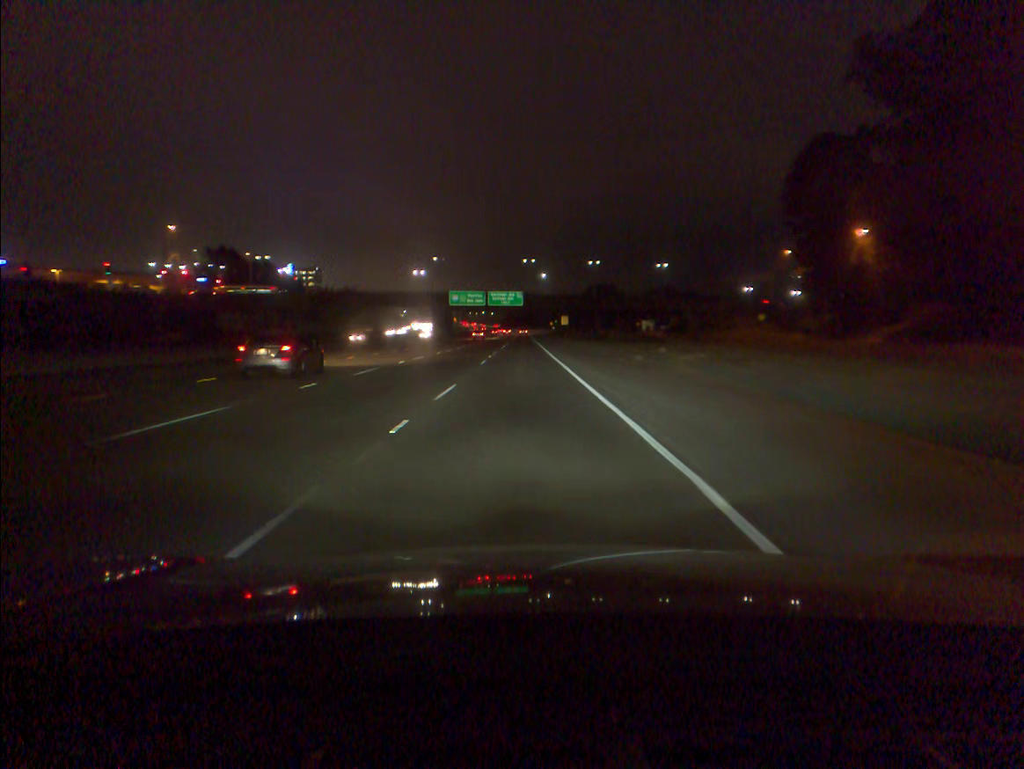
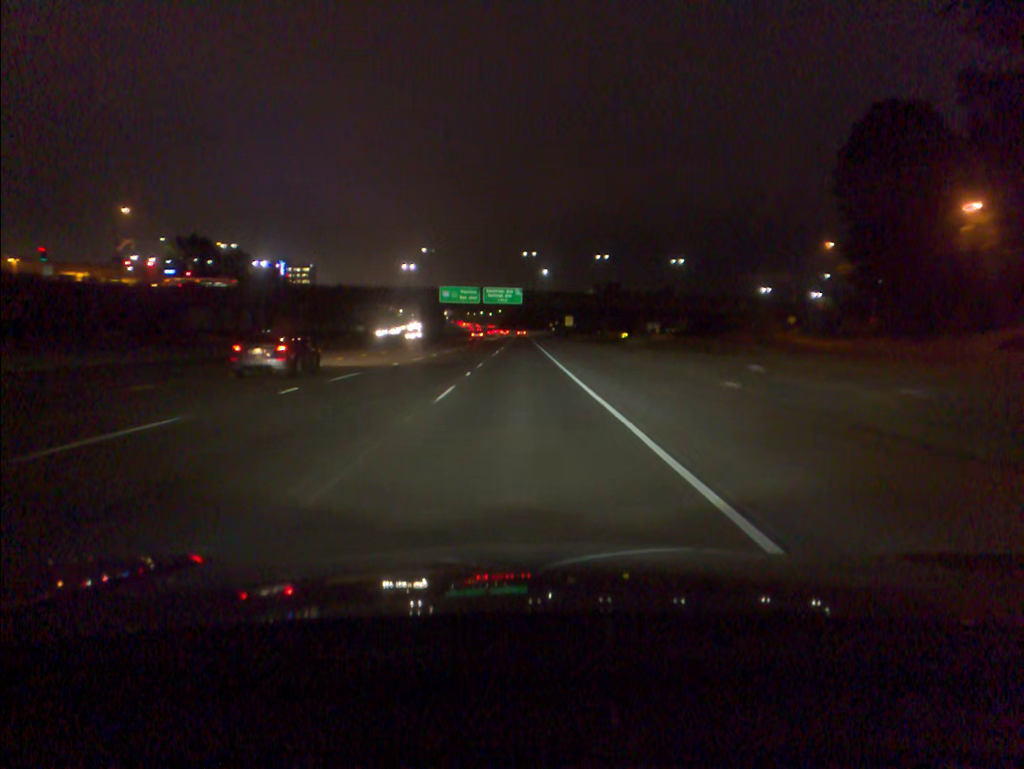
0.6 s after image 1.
(0.0, +16.9) m; 0°
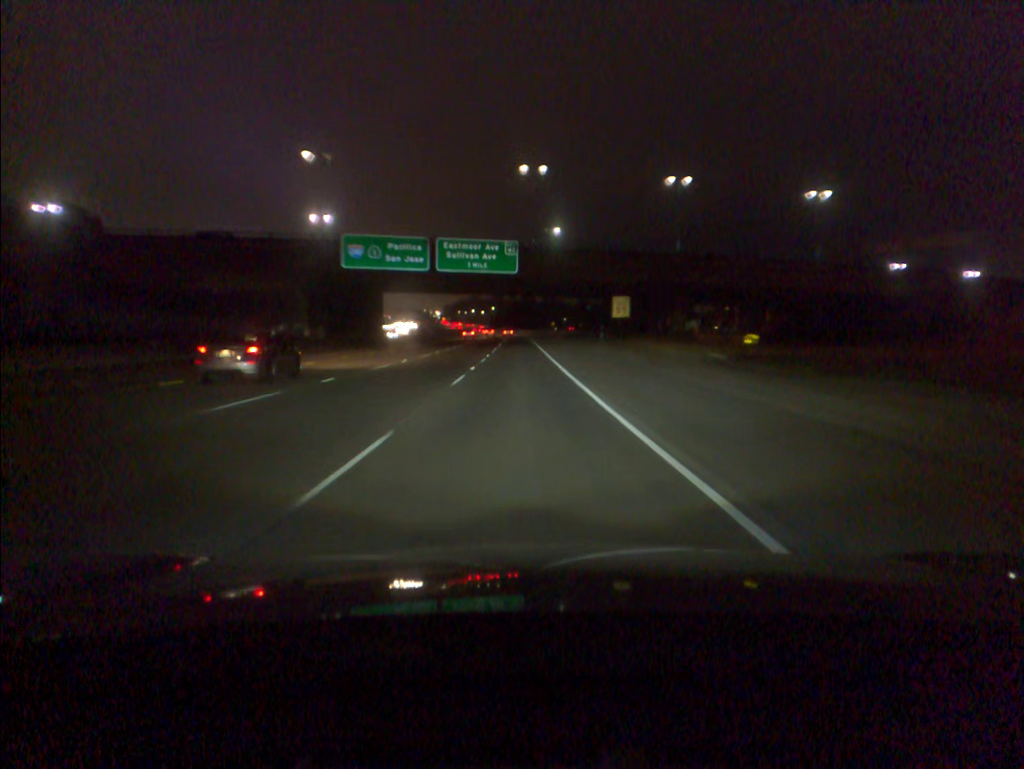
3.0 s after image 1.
(+0.1, +69.3) m; 0°
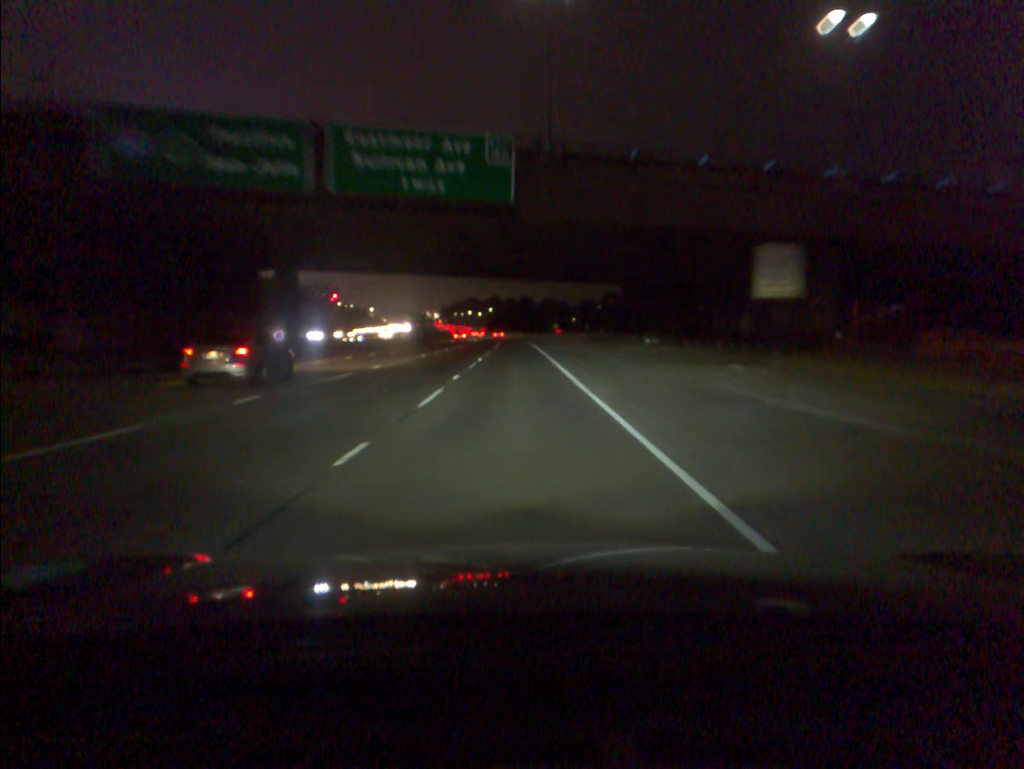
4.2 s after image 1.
(0.0, +35.5) m; 0°
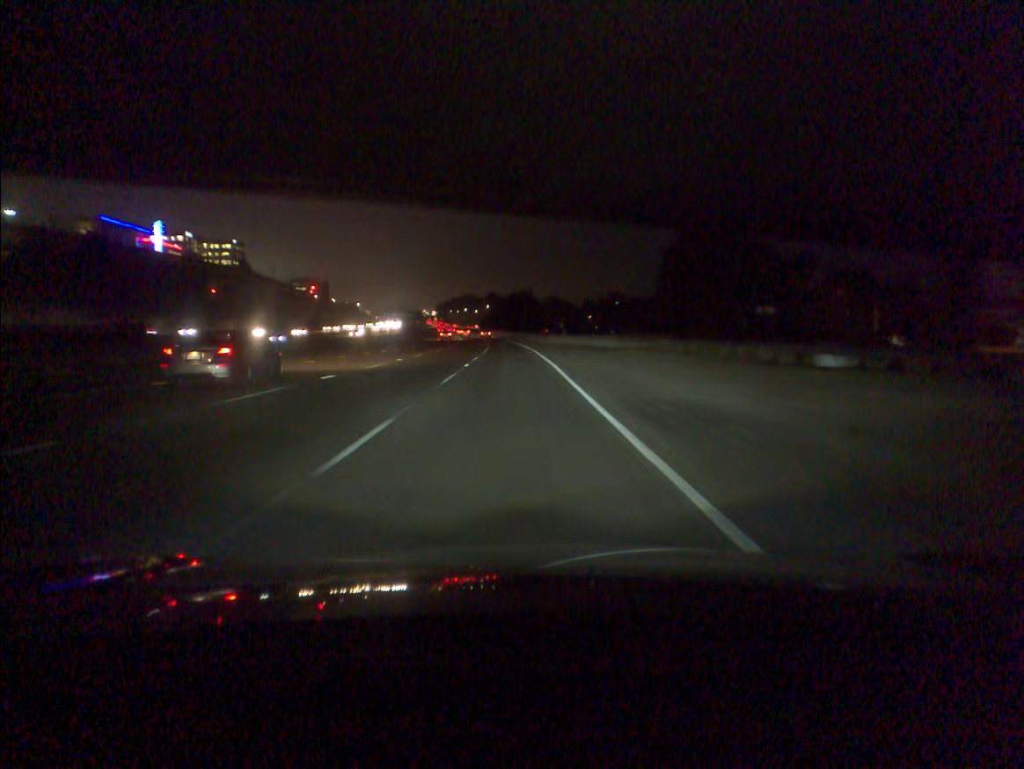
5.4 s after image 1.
(0.0, +36.0) m; 0°
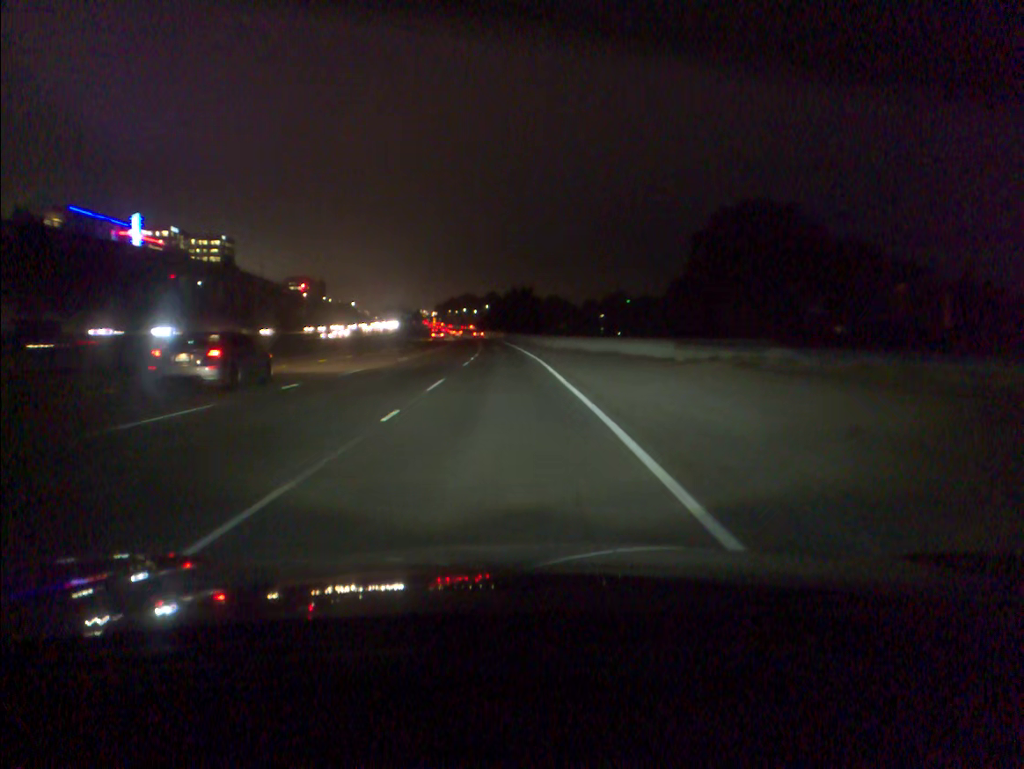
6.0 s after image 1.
(0.0, +18.1) m; 0°
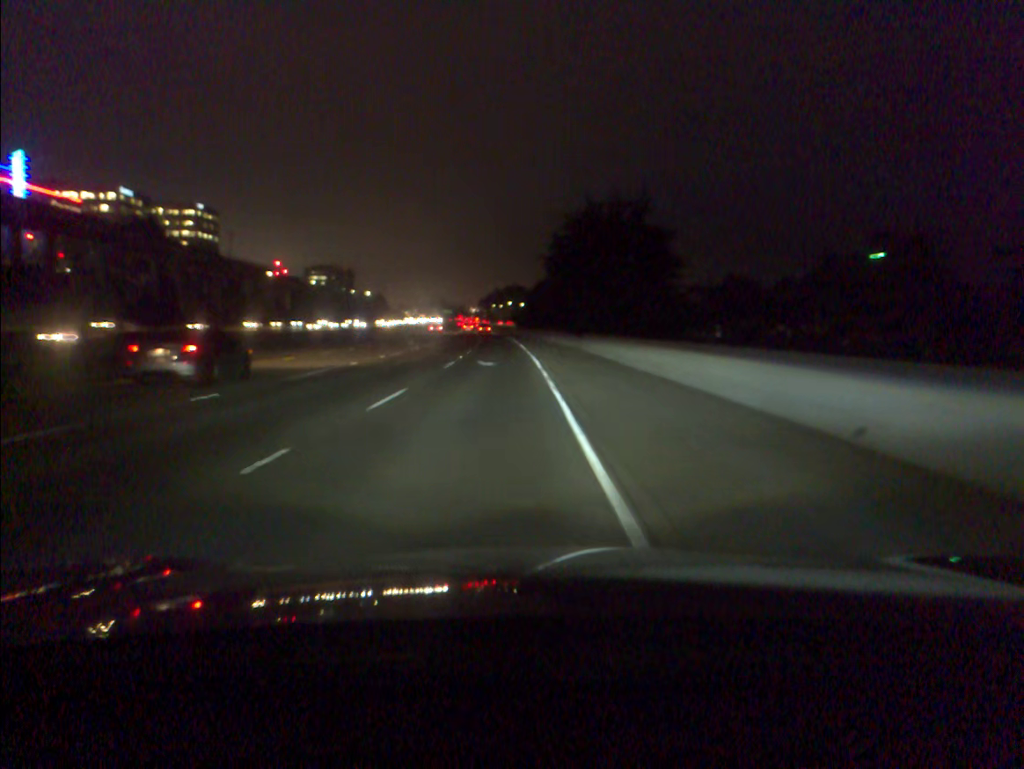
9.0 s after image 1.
(-2.0, +91.3) m; -4°
